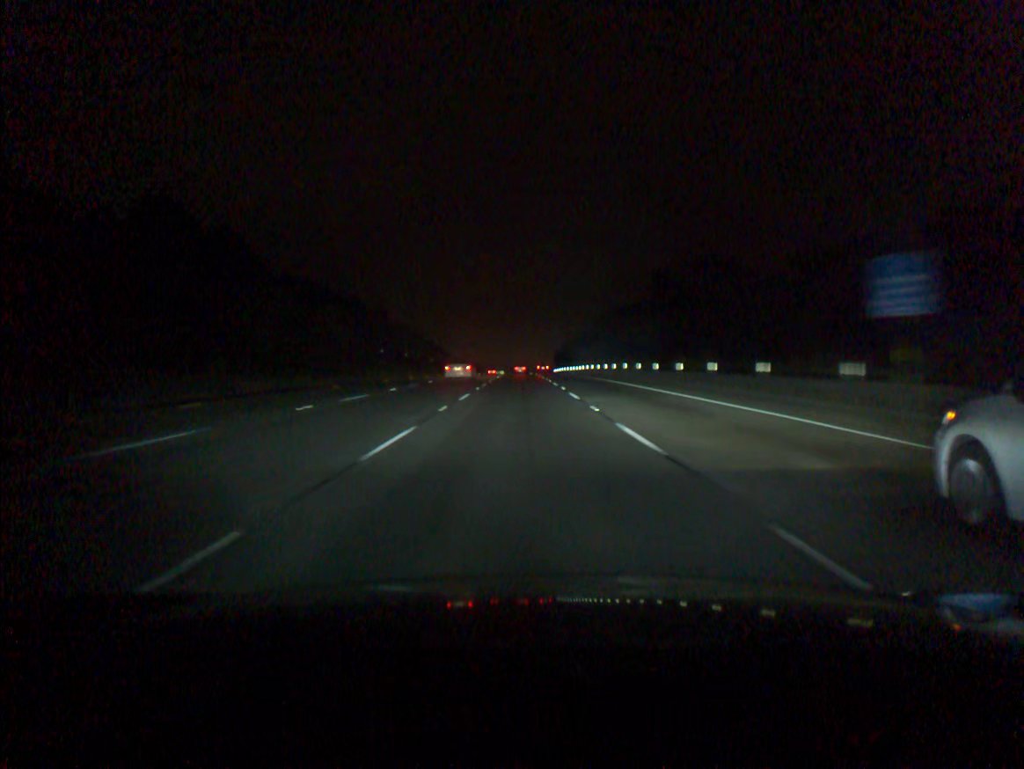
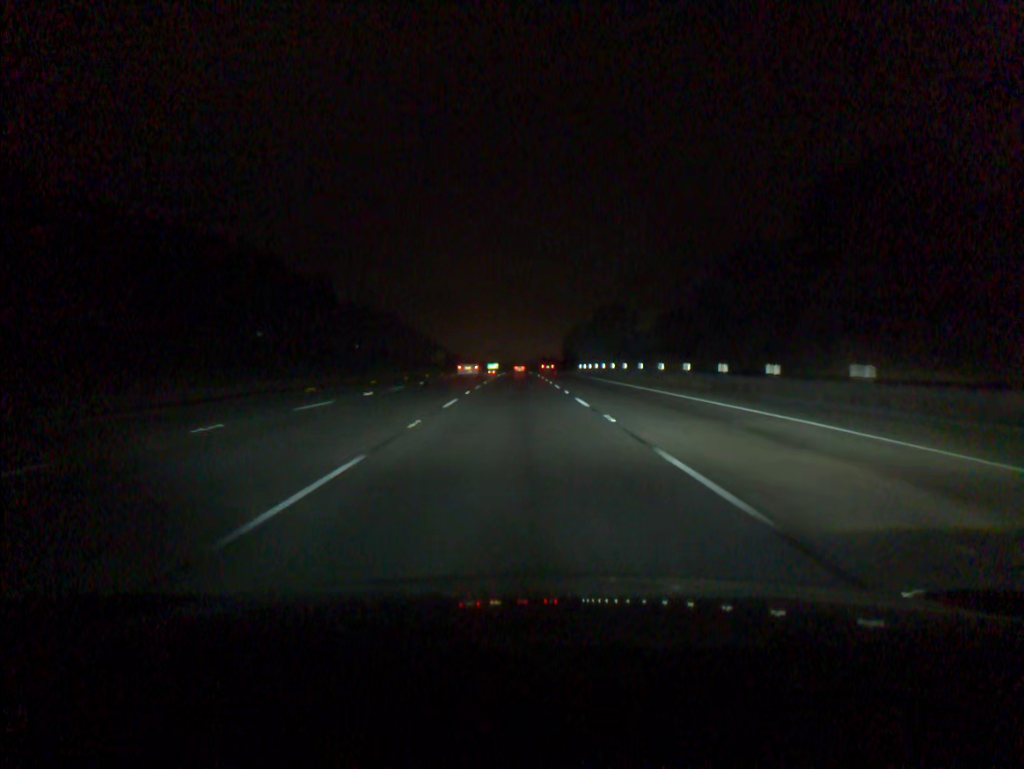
(+0.1, +91.7) m; 0°
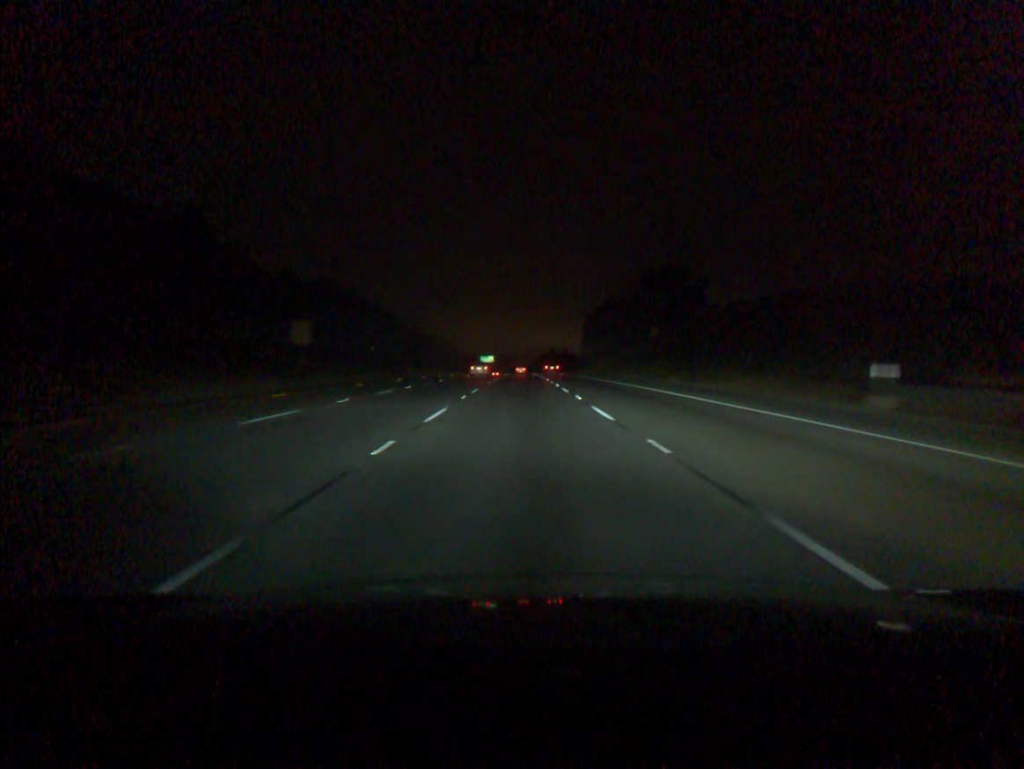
(-0.1, +92.1) m; 0°
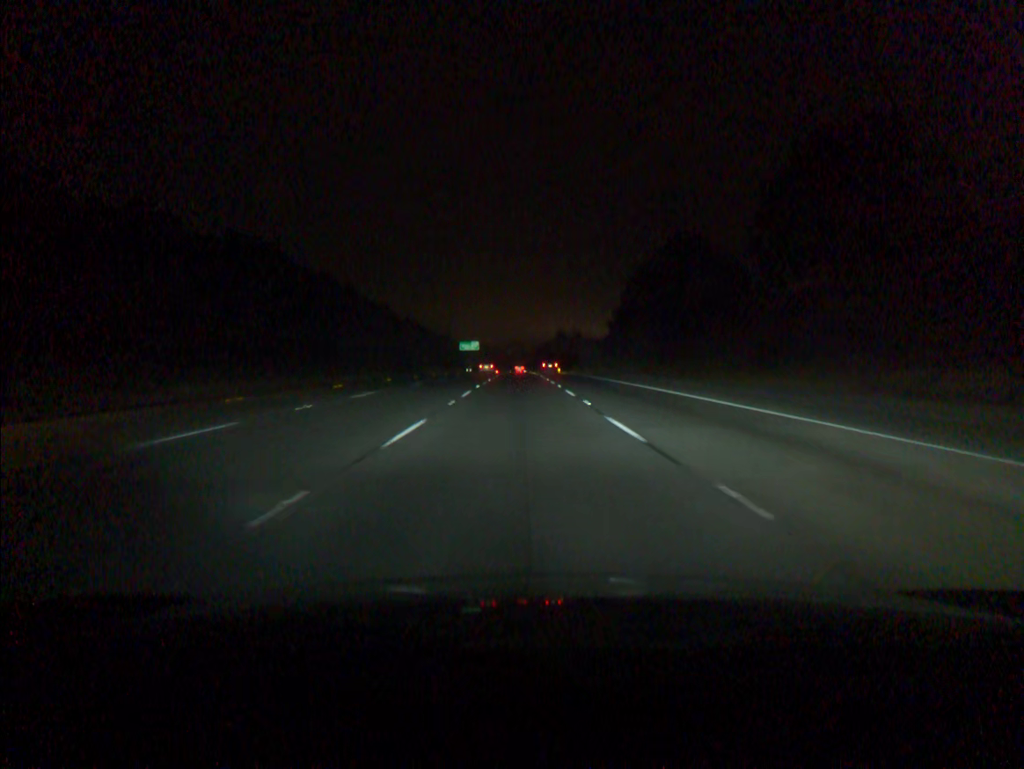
(+0.2, +92.0) m; 0°
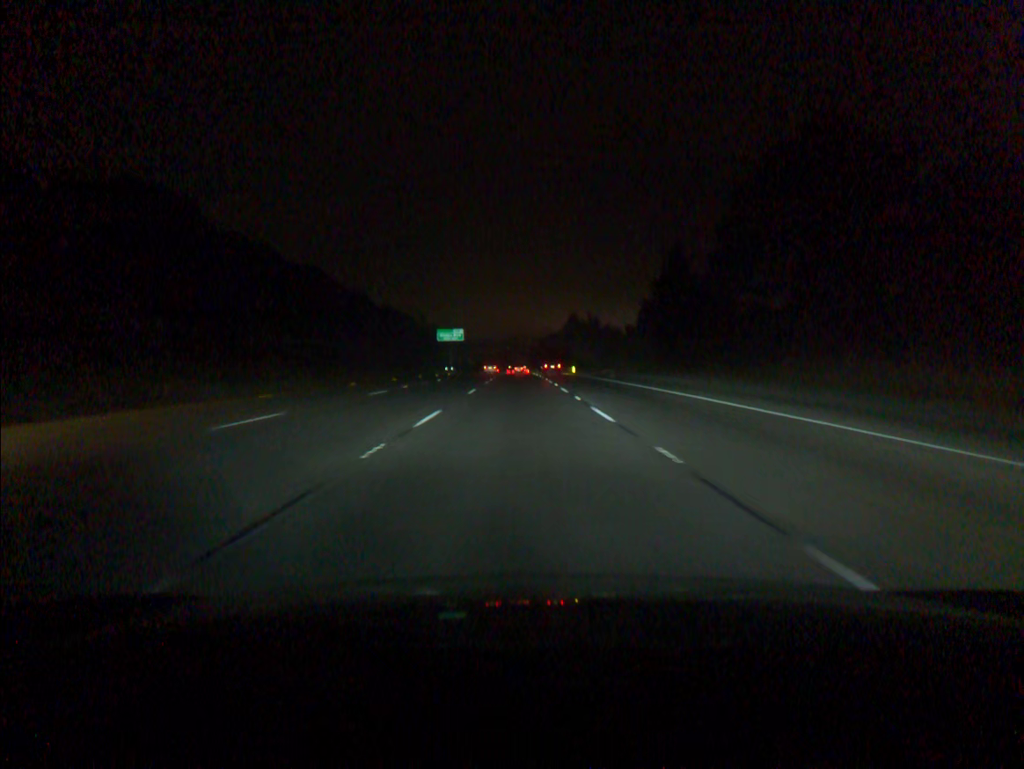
(0.0, +55.3) m; 0°
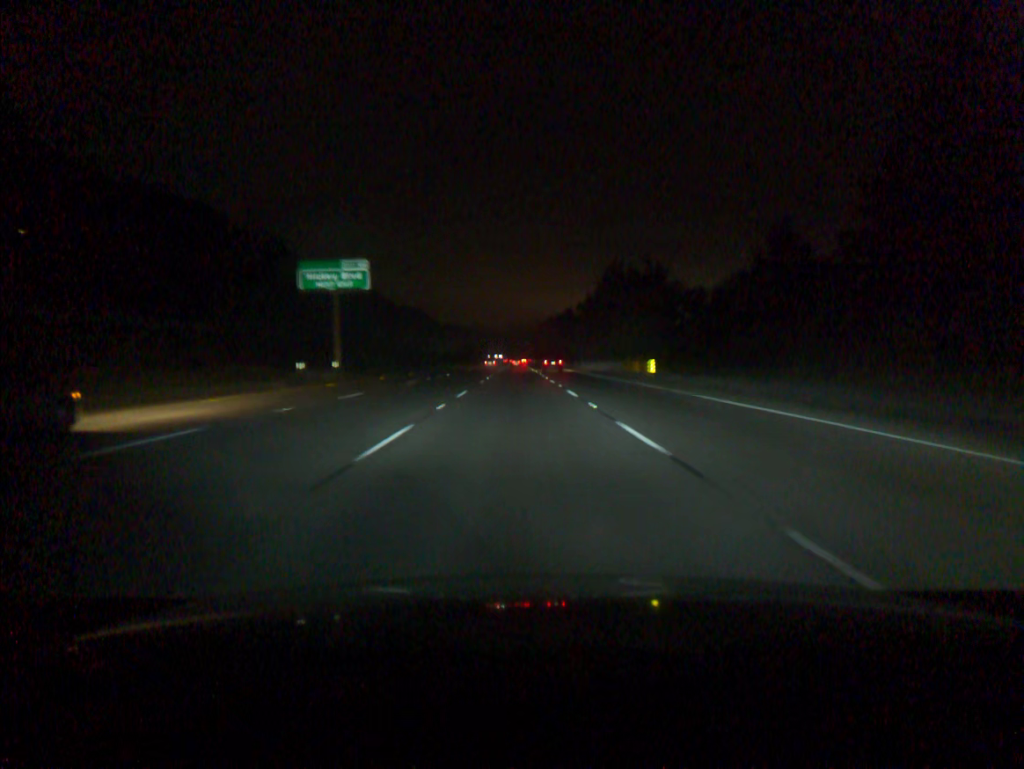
(-0.1, +92.4) m; 0°
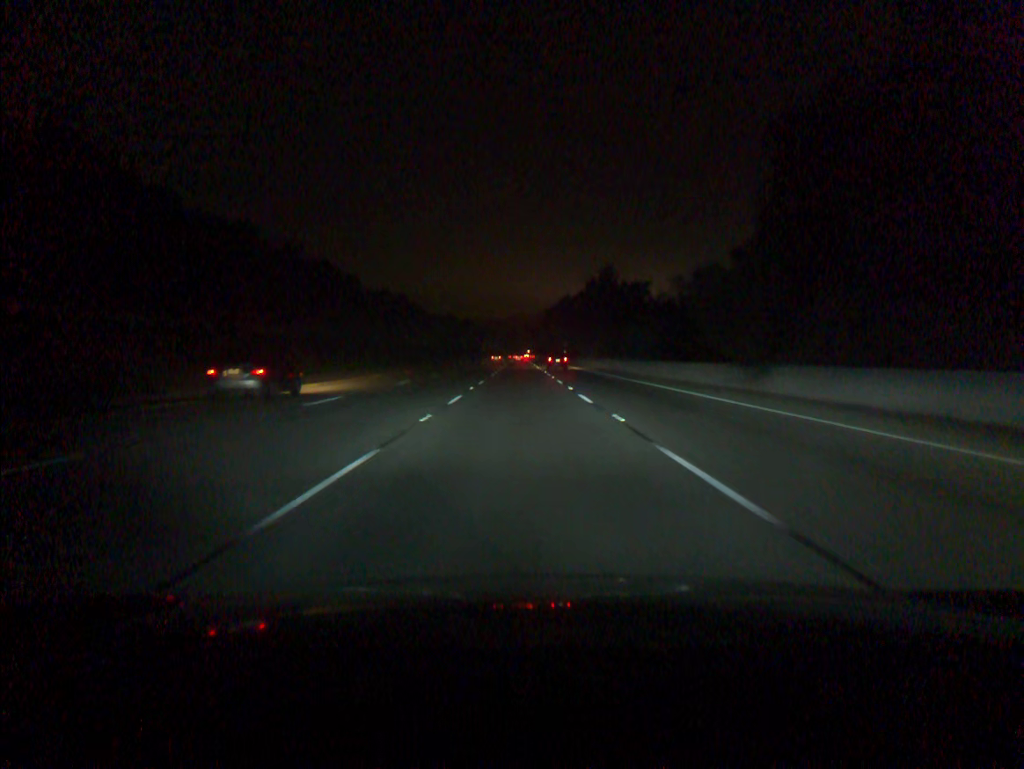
(-0.3, +91.7) m; 0°
